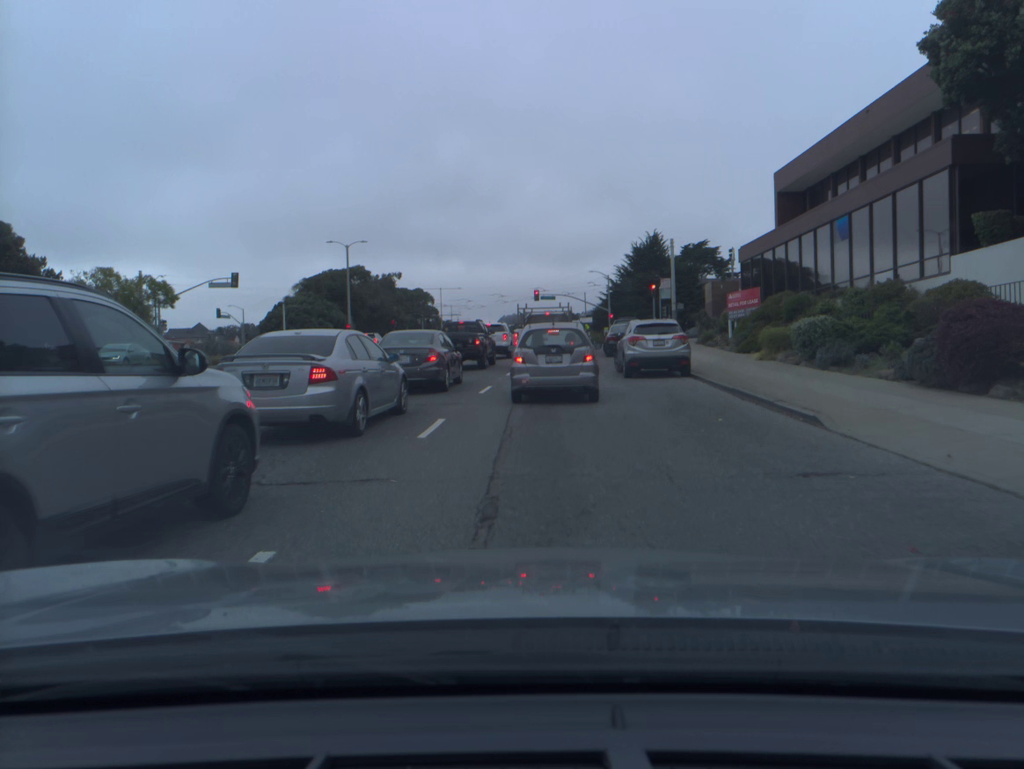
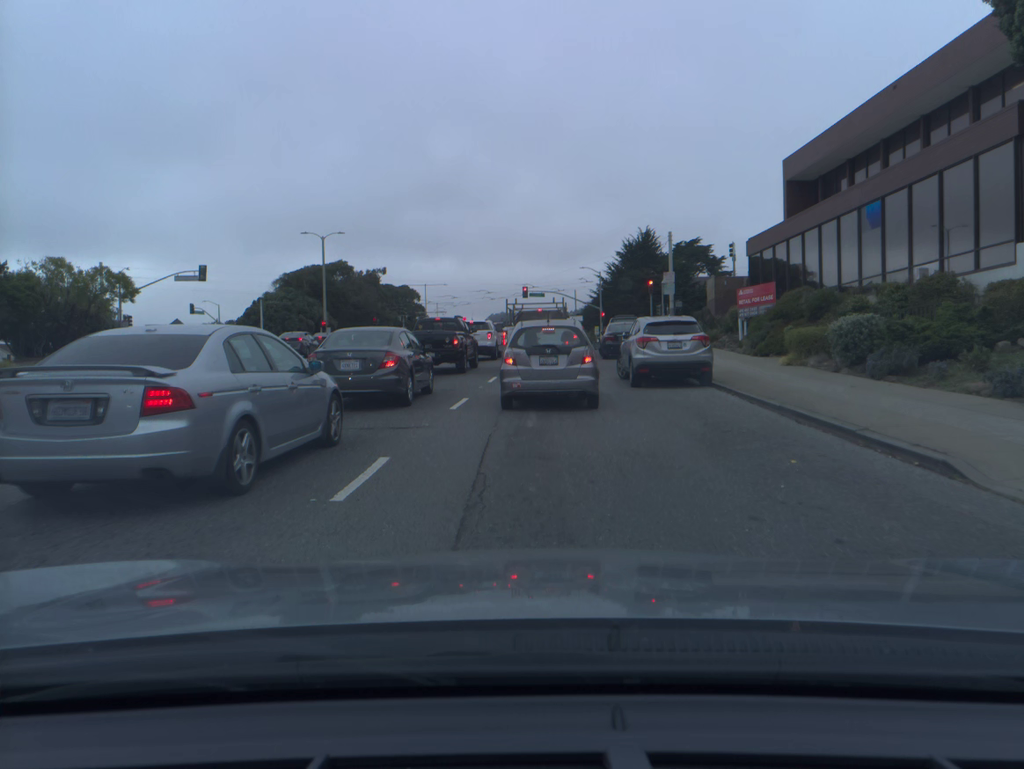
(0.0, +3.9) m; +1°
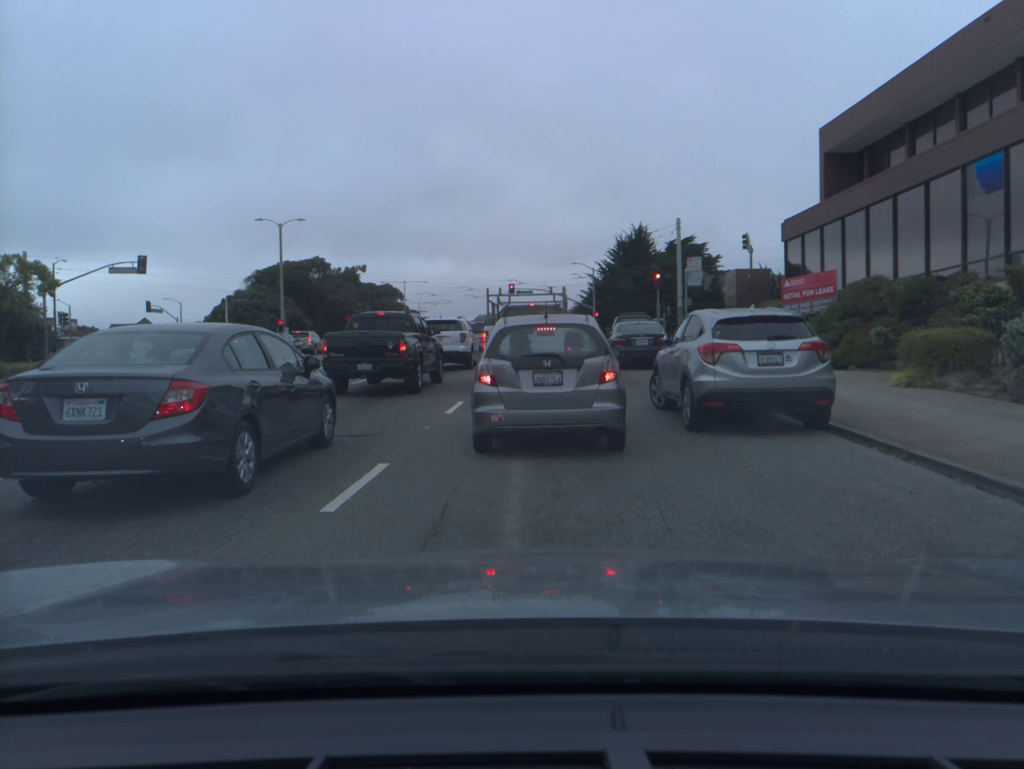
(+0.1, +7.8) m; +1°
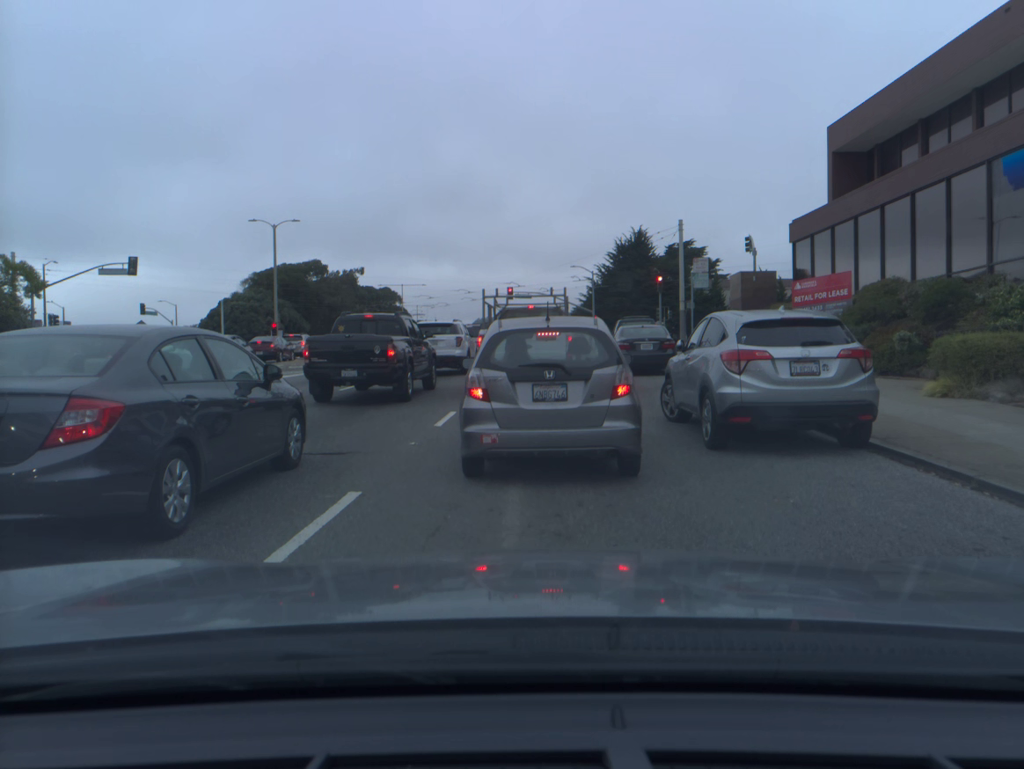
(0.0, +1.3) m; +1°
